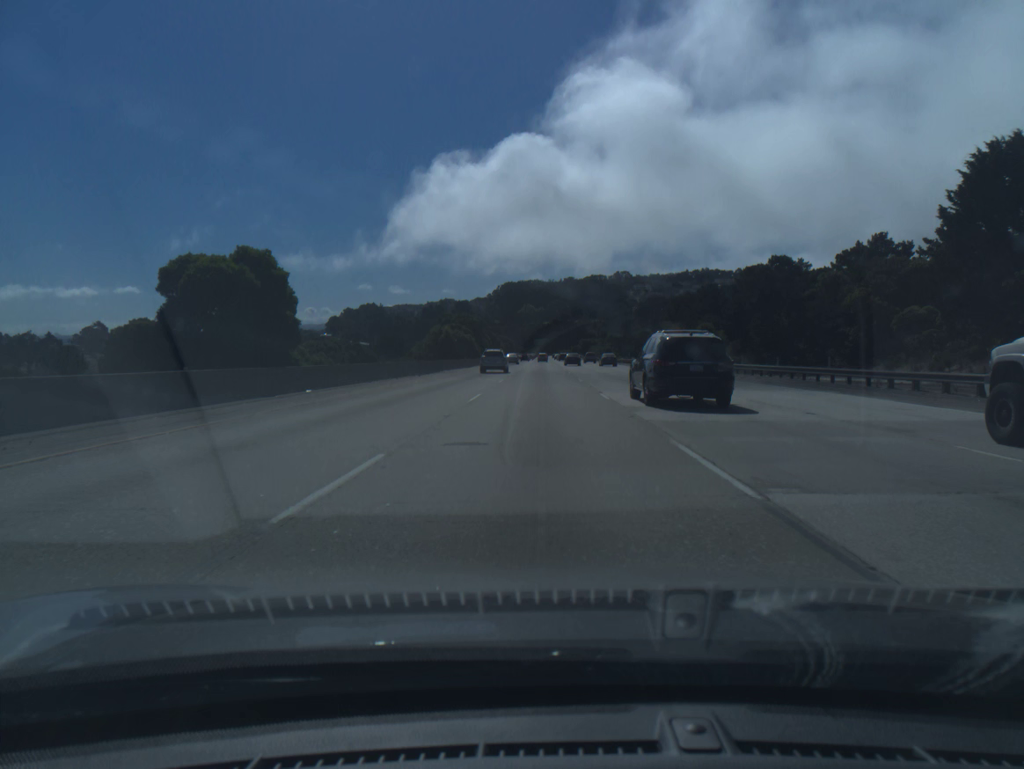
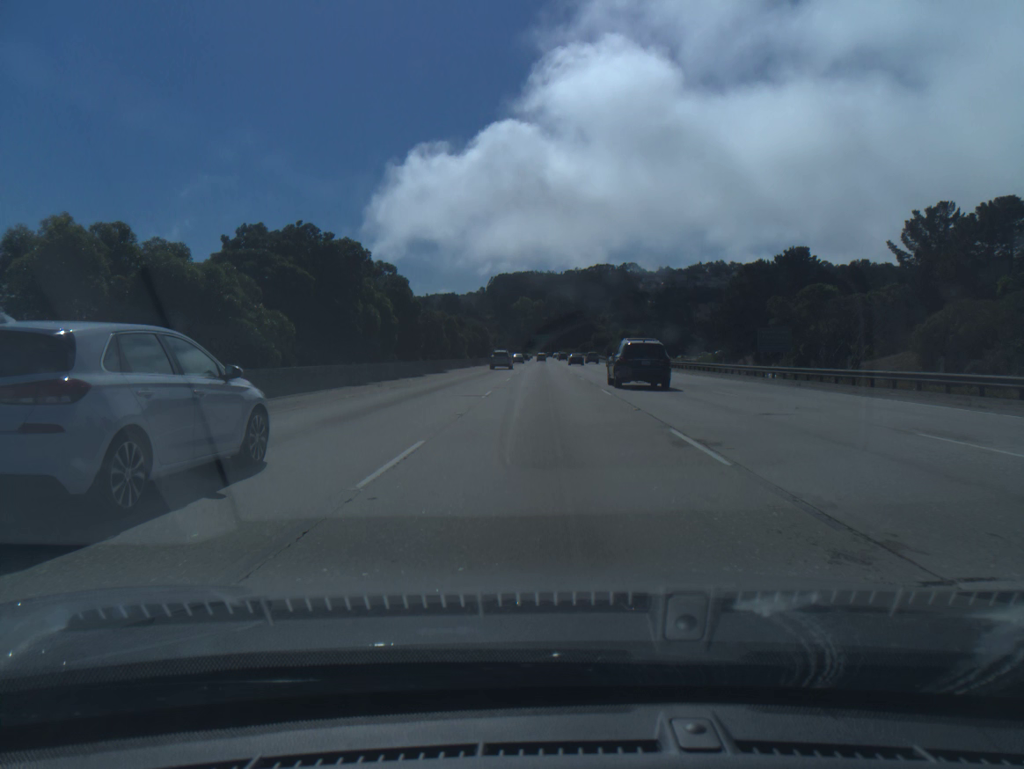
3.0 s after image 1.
(-0.2, +85.8) m; 0°
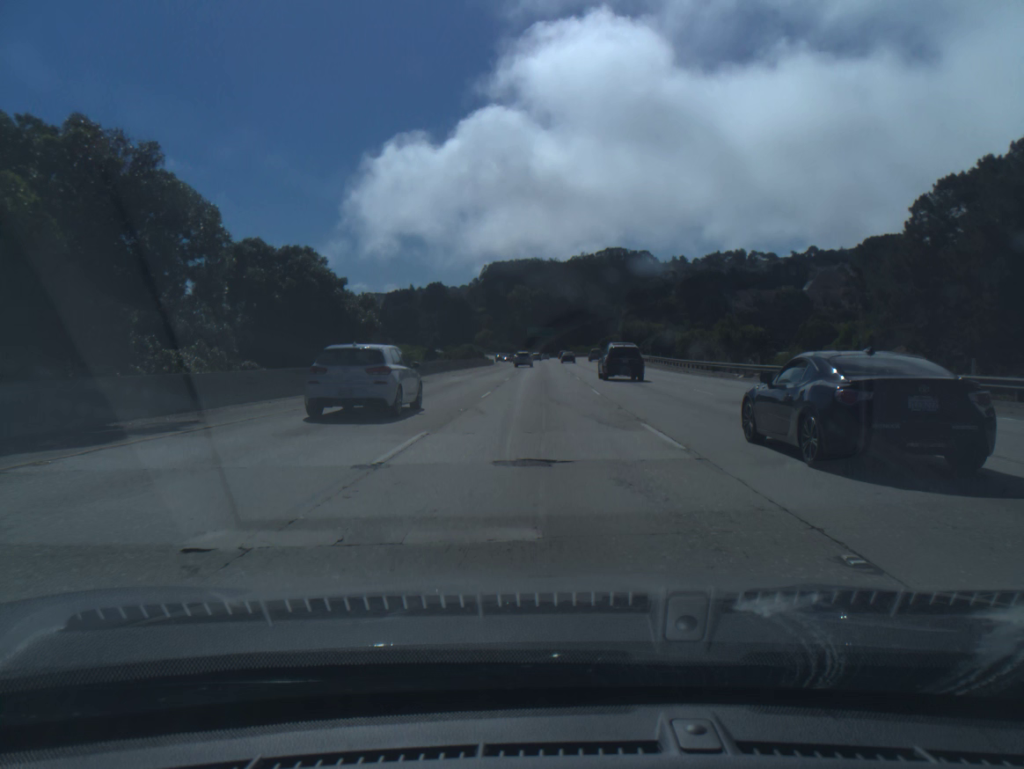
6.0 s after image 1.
(+0.3, +85.8) m; 0°
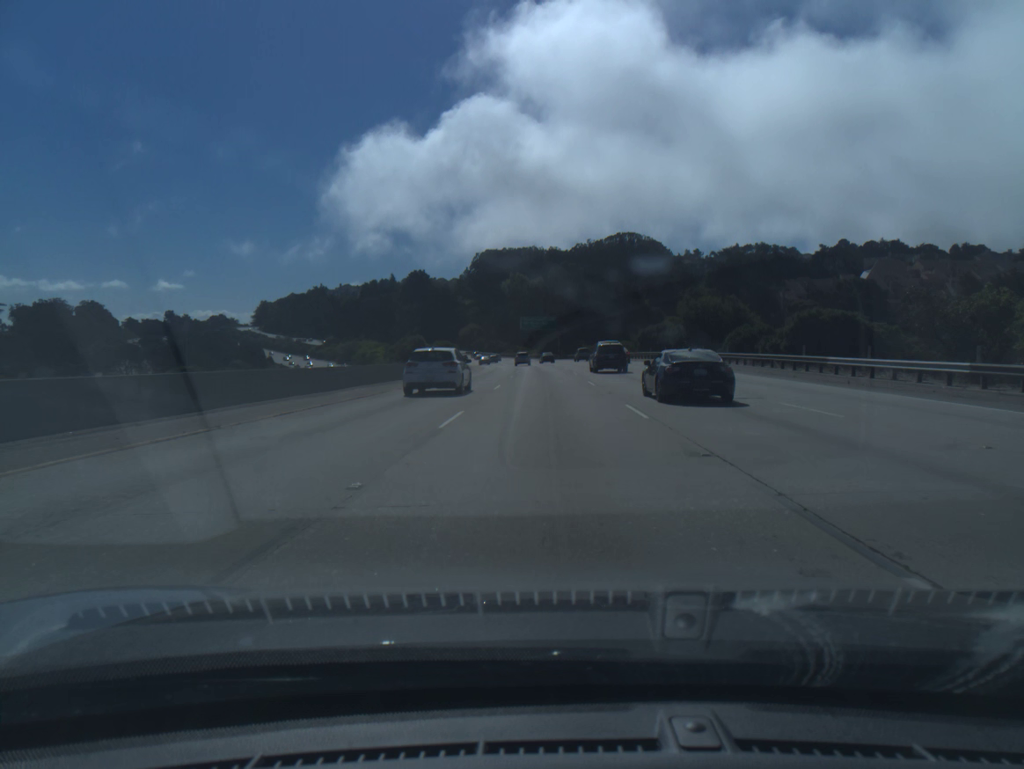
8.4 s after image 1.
(-0.1, +68.7) m; 0°
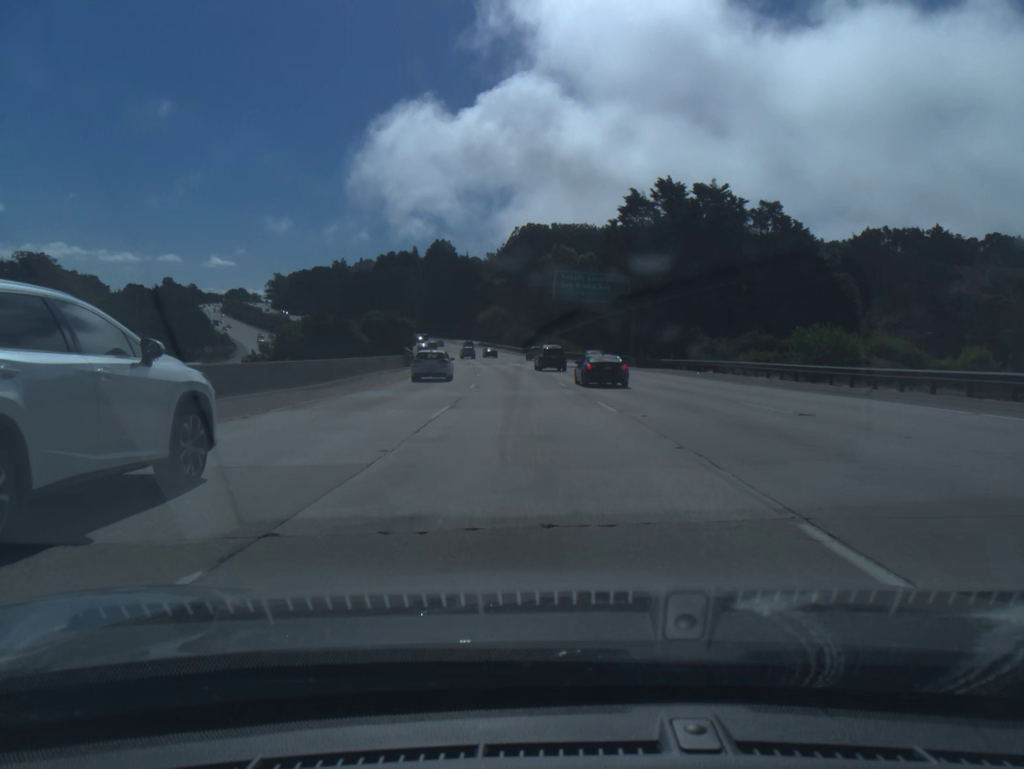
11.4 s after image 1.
(-0.9, +85.7) m; -3°
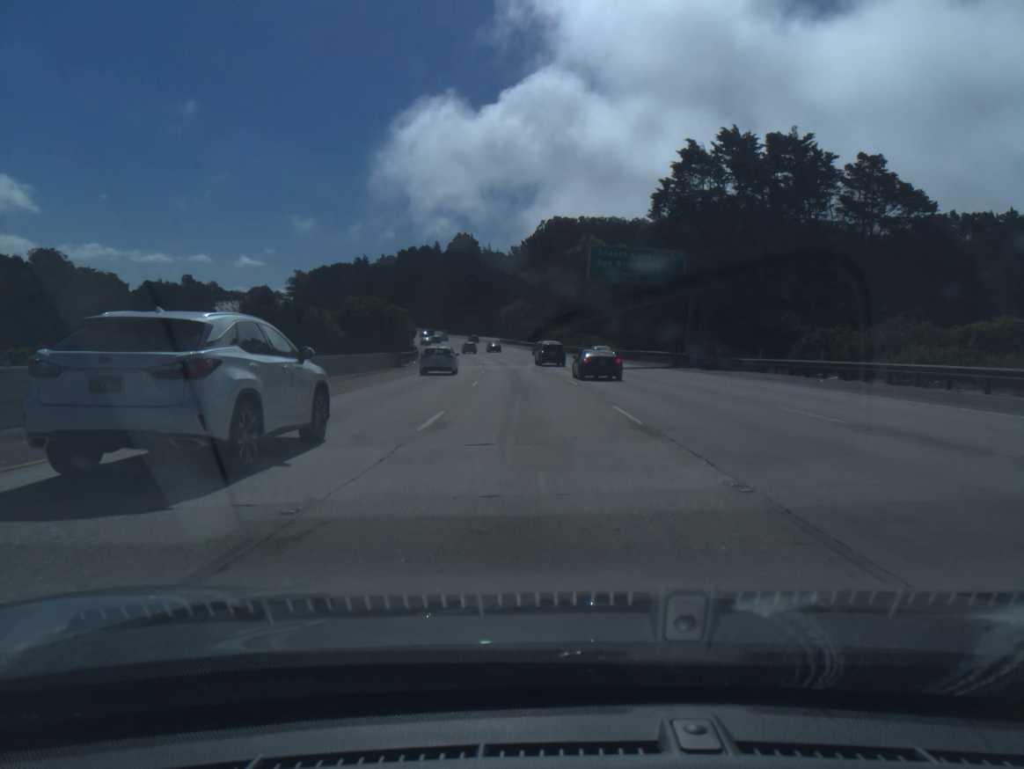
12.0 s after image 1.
(-0.3, +17.1) m; -2°
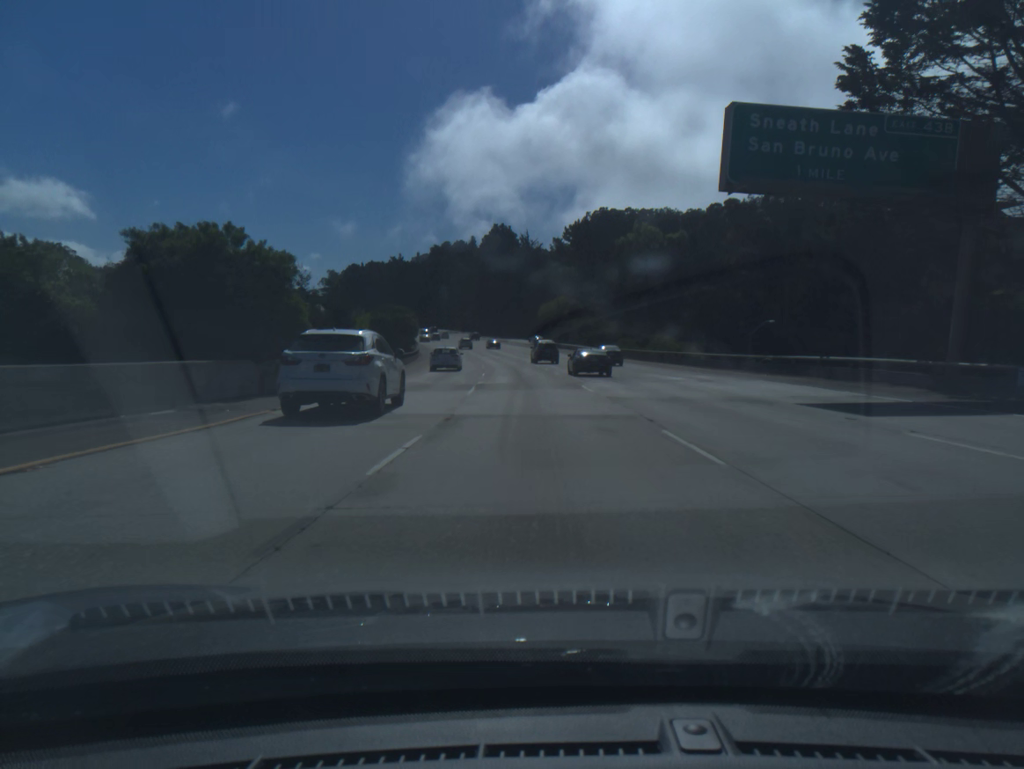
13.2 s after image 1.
(-1.0, +34.2) m; -3°
